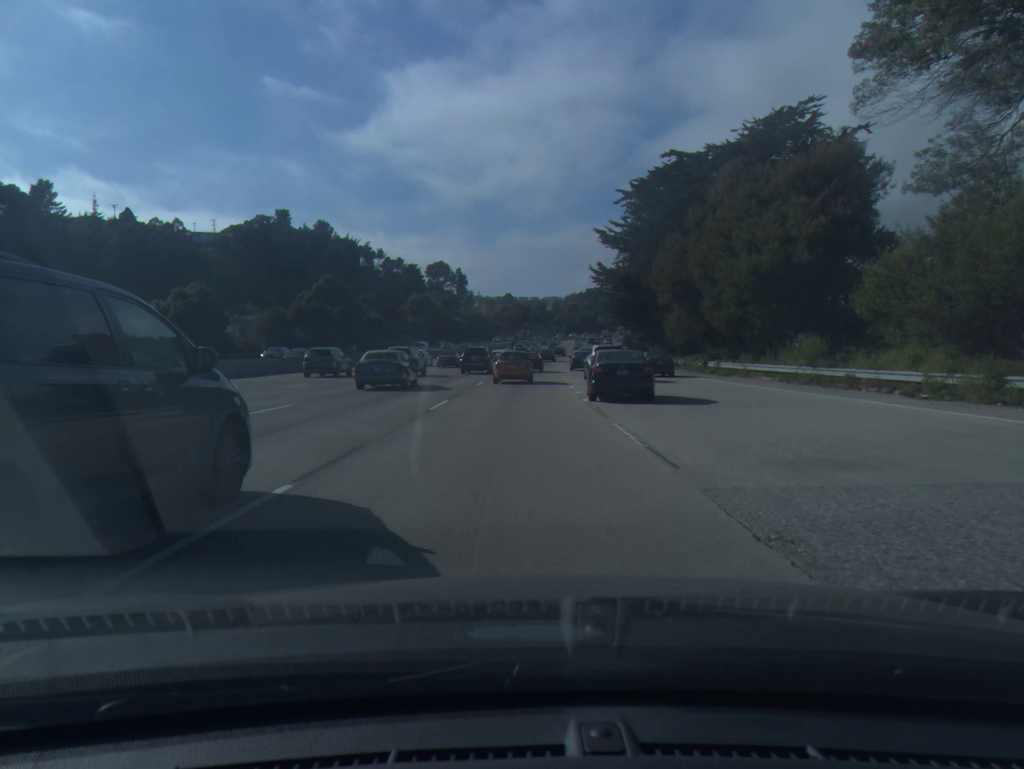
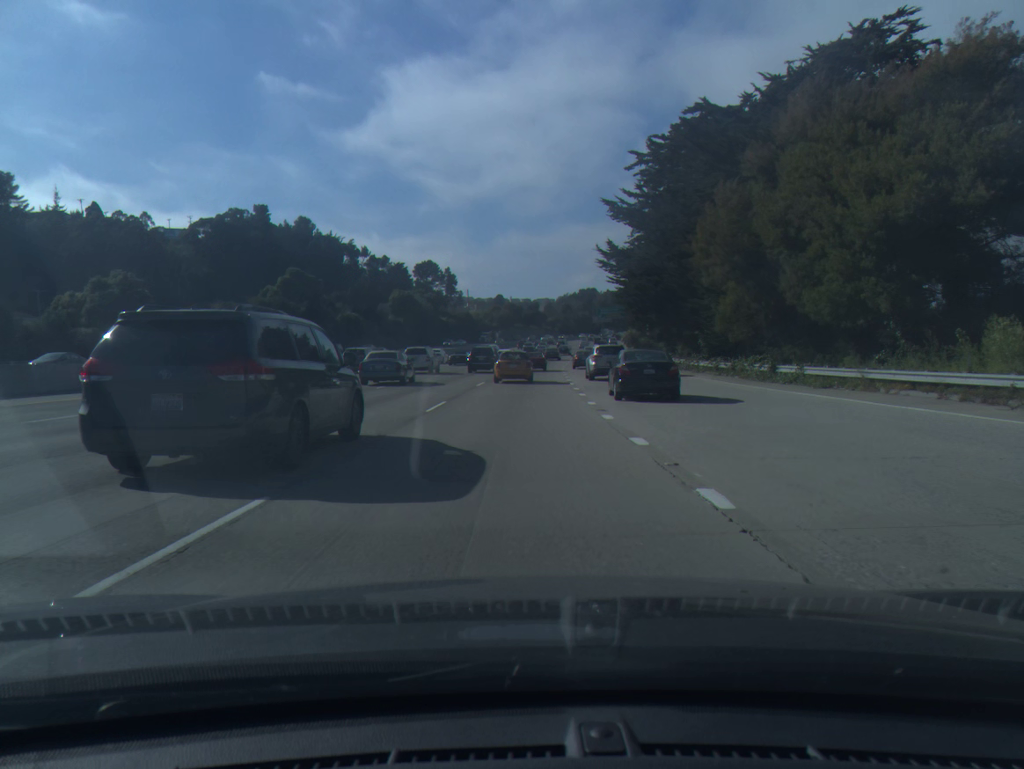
(+0.1, +15.1) m; +1°
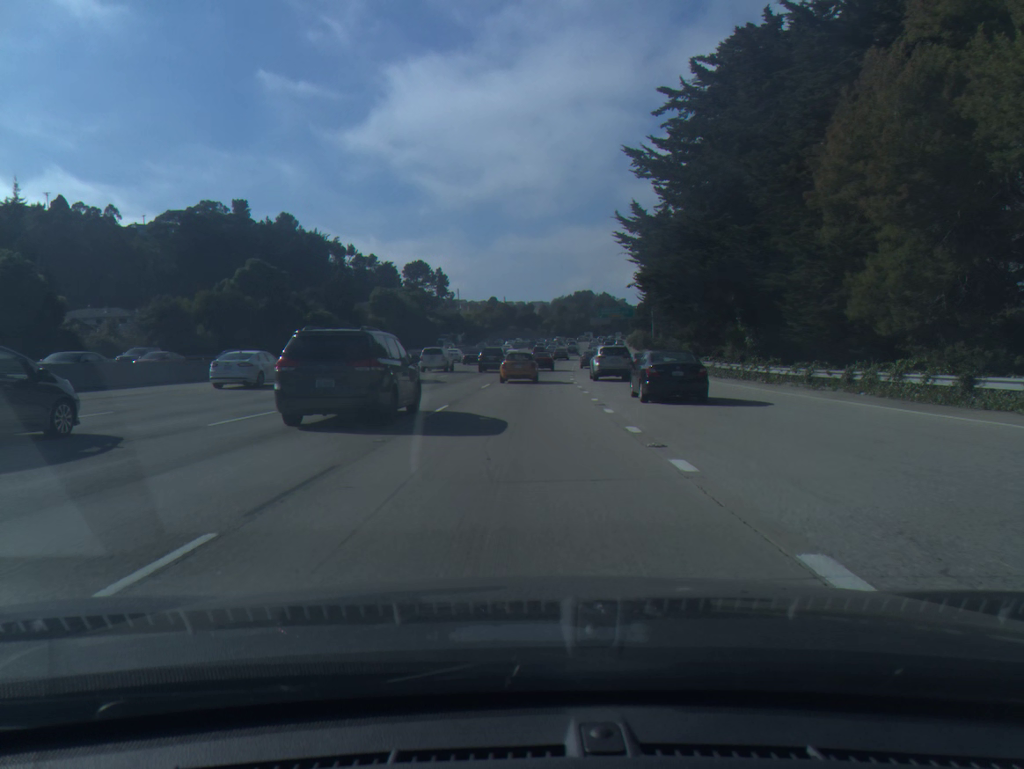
(+0.1, +15.8) m; 0°
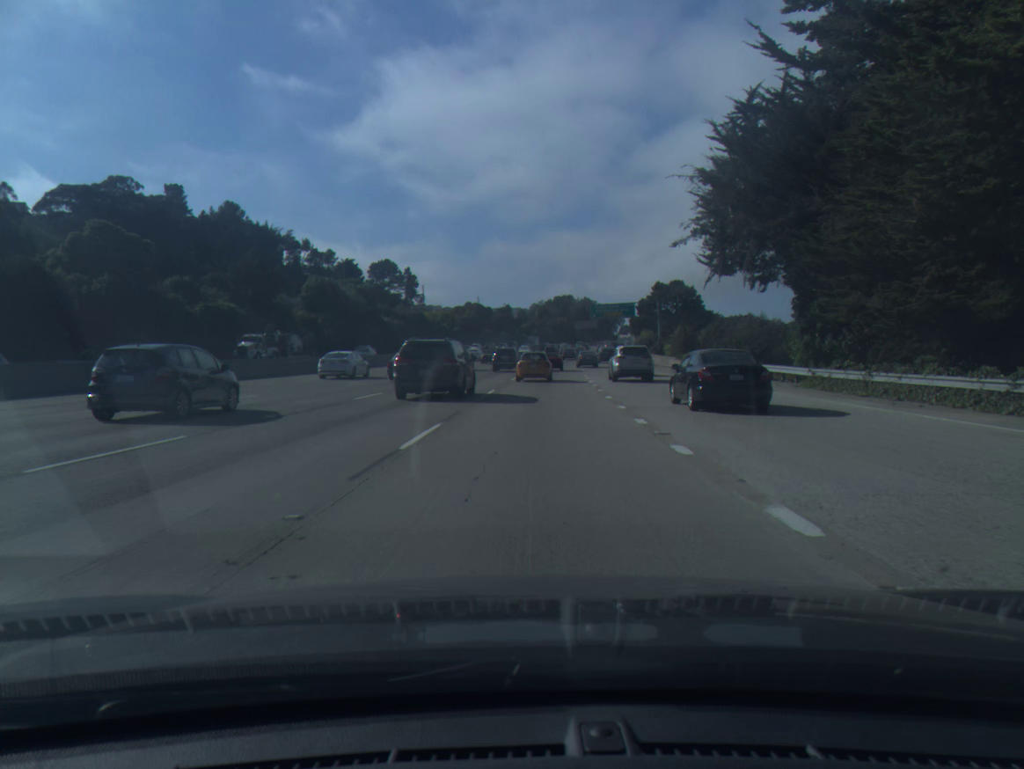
(+0.4, +34.6) m; +1°
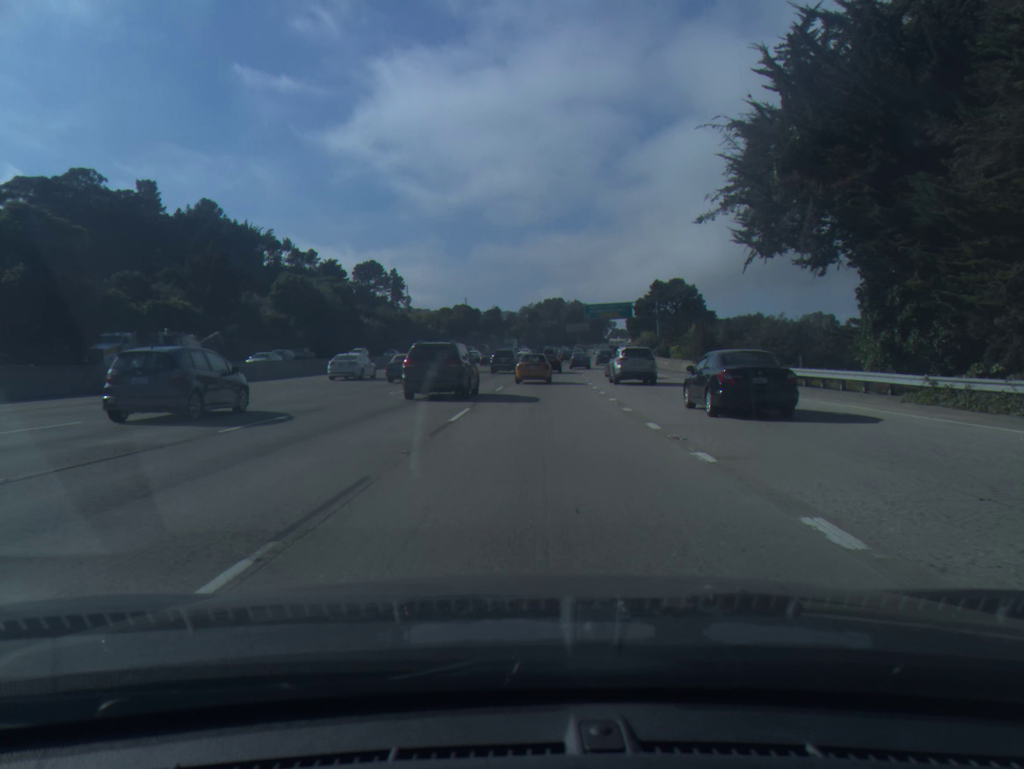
(+0.1, +9.6) m; +1°
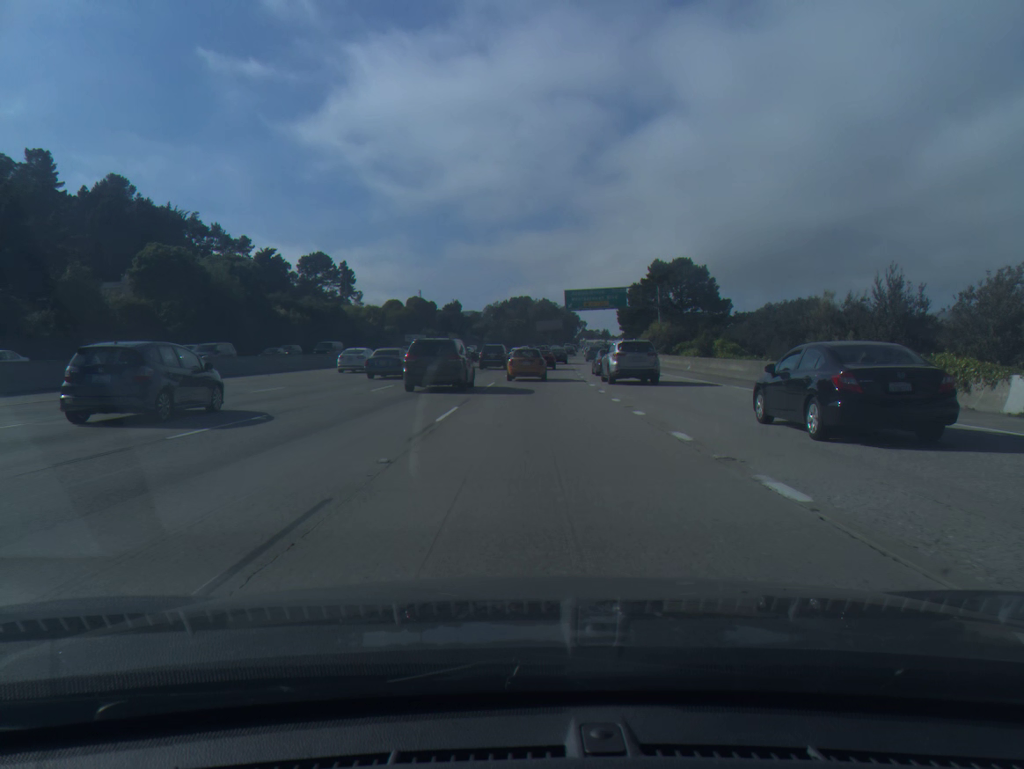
(+0.7, +30.5) m; +3°
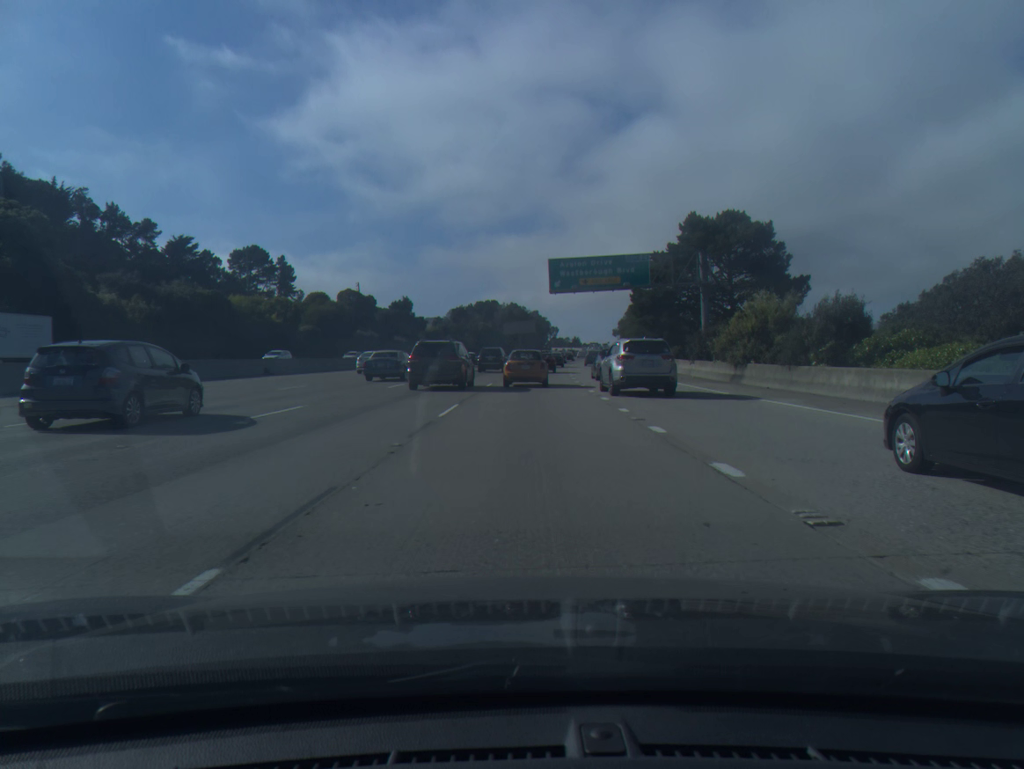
(+0.9, +40.0) m; +2°
